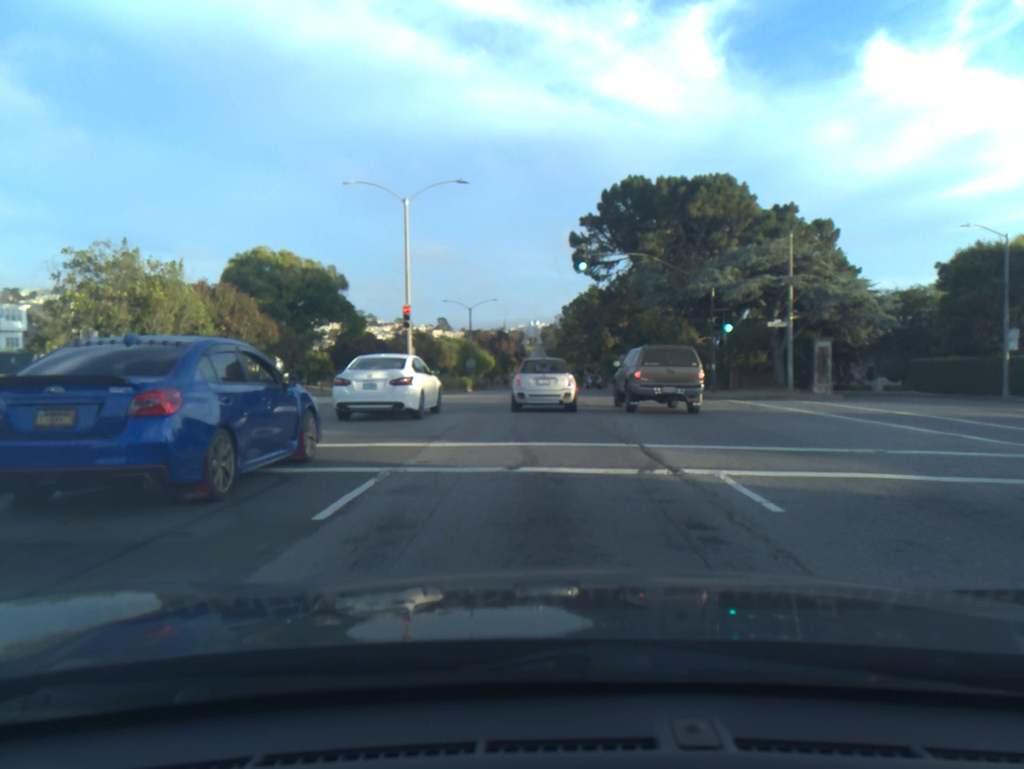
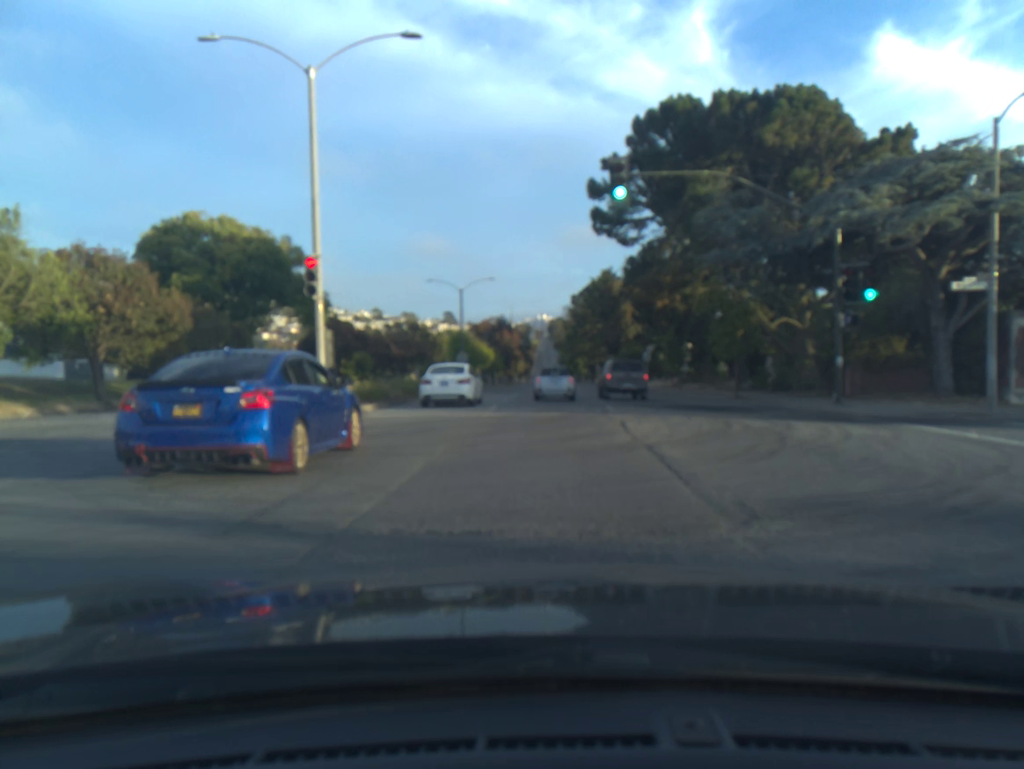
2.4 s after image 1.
(-0.1, +15.7) m; -1°
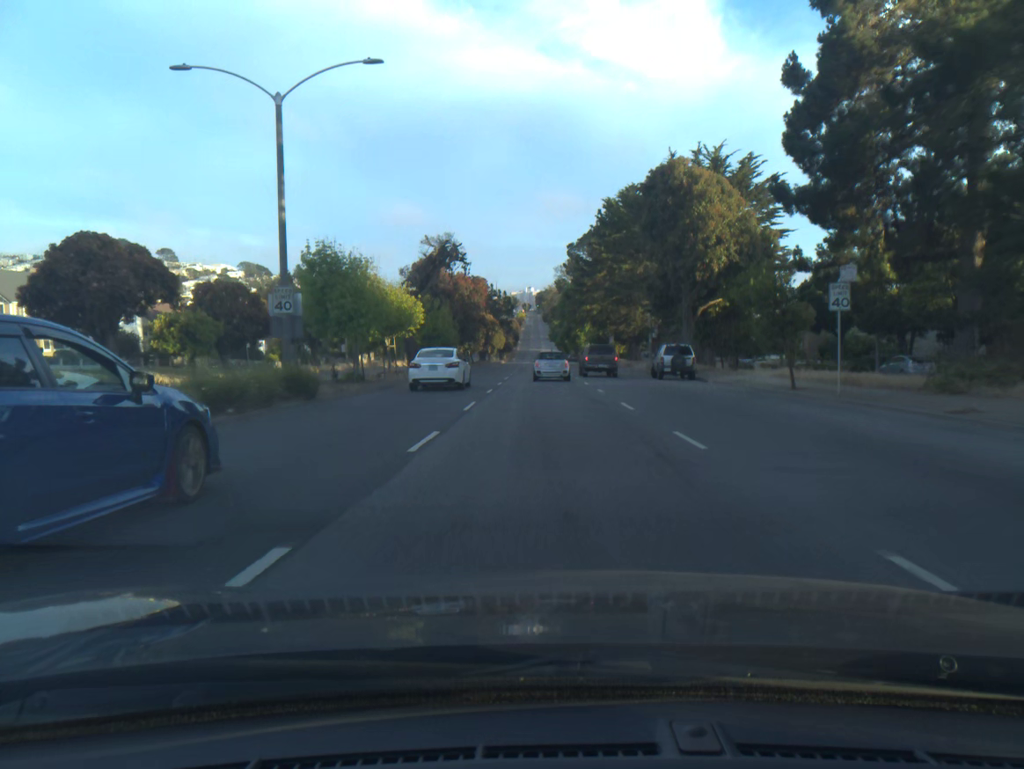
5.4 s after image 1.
(+0.2, +42.5) m; +1°
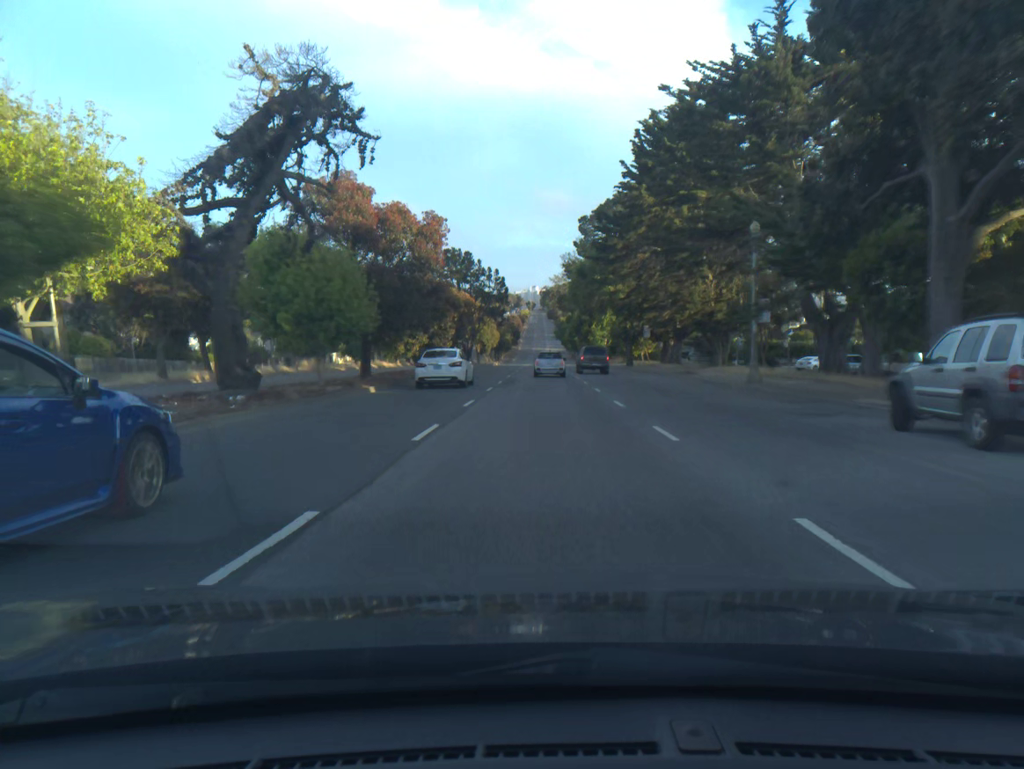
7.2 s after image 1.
(0.0, +28.5) m; 0°
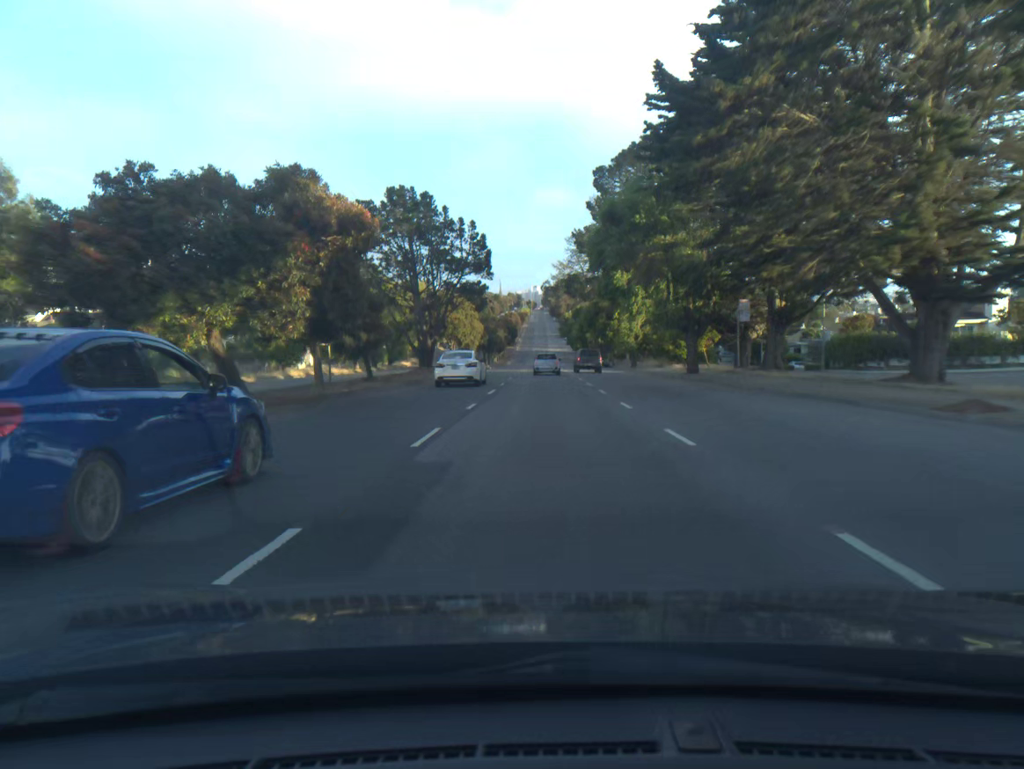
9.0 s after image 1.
(-0.1, +29.8) m; 0°
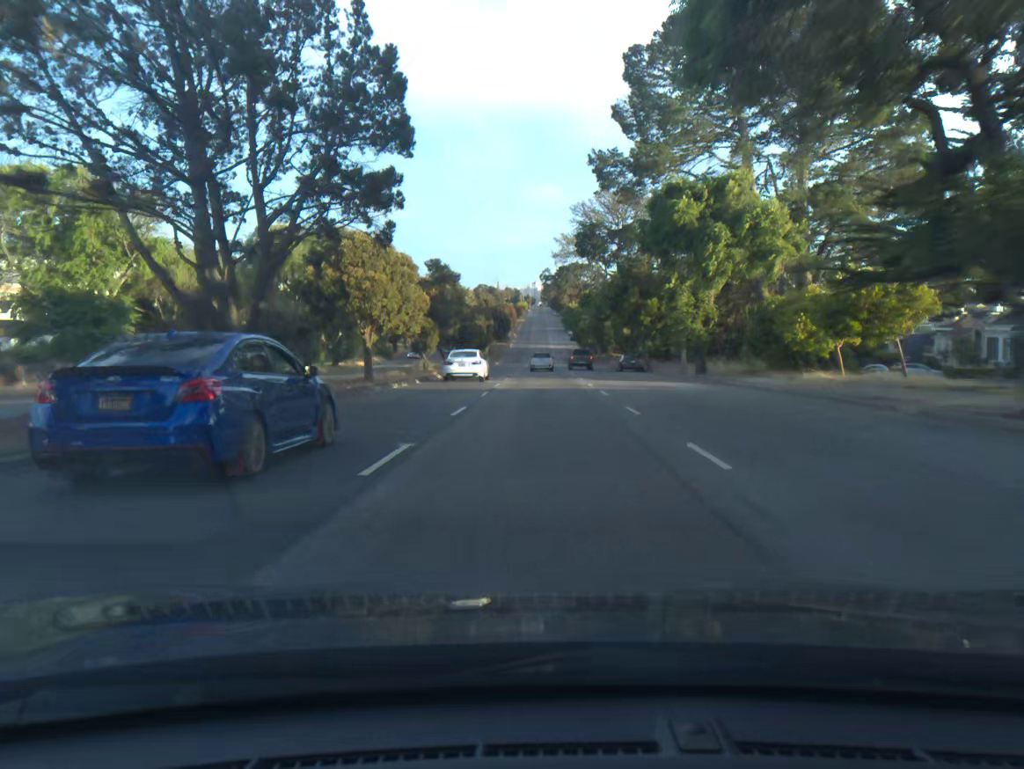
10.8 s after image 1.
(0.0, +31.4) m; 0°
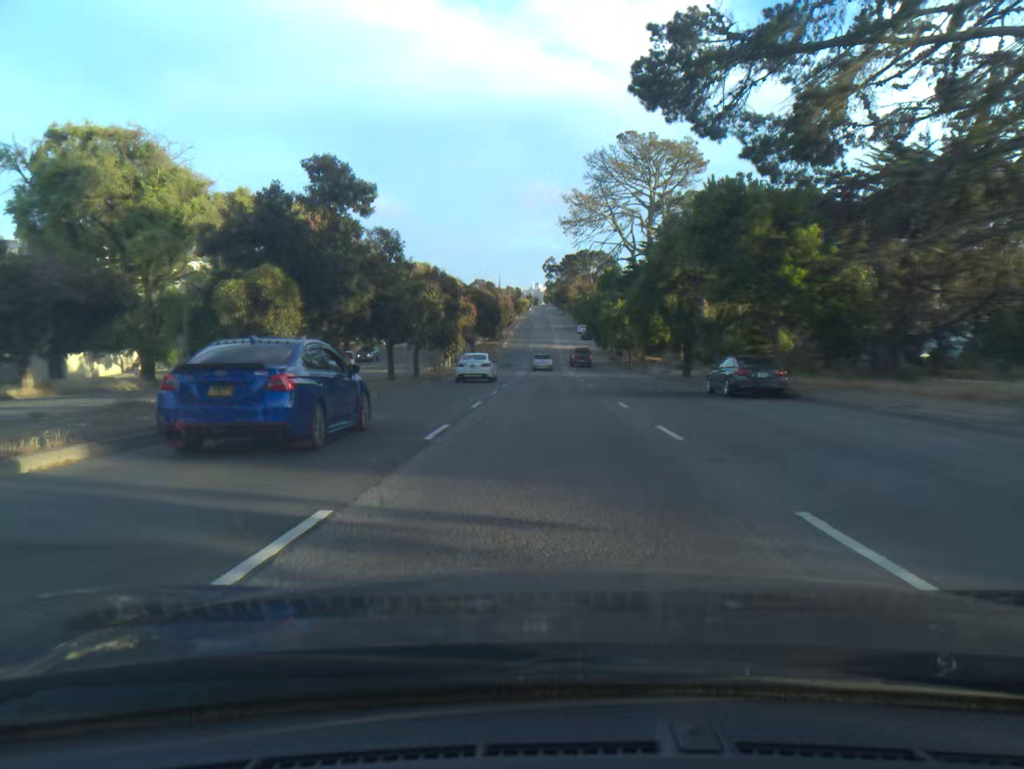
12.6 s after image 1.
(-0.1, +33.1) m; 0°
